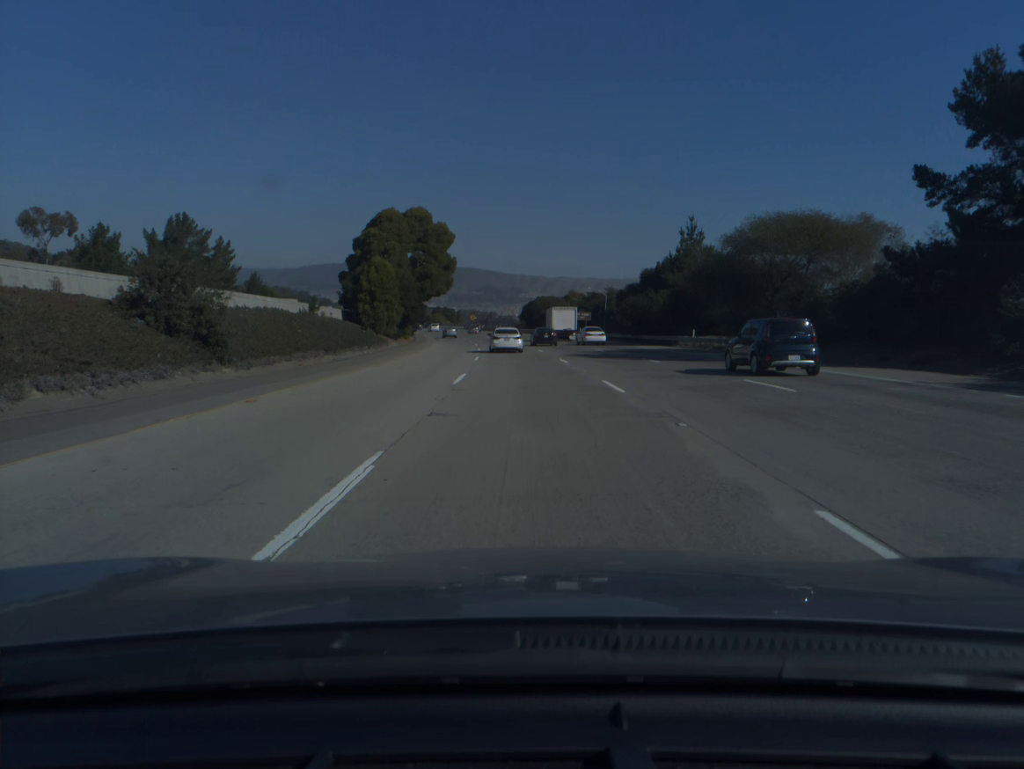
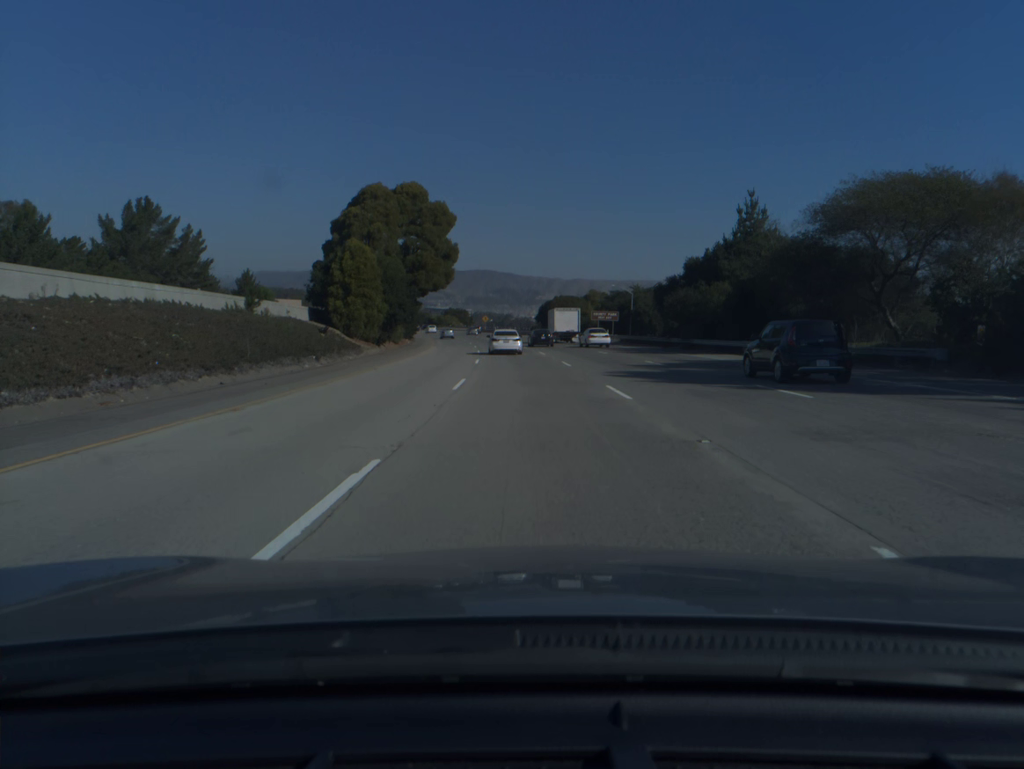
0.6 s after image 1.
(-0.1, +15.5) m; -1°
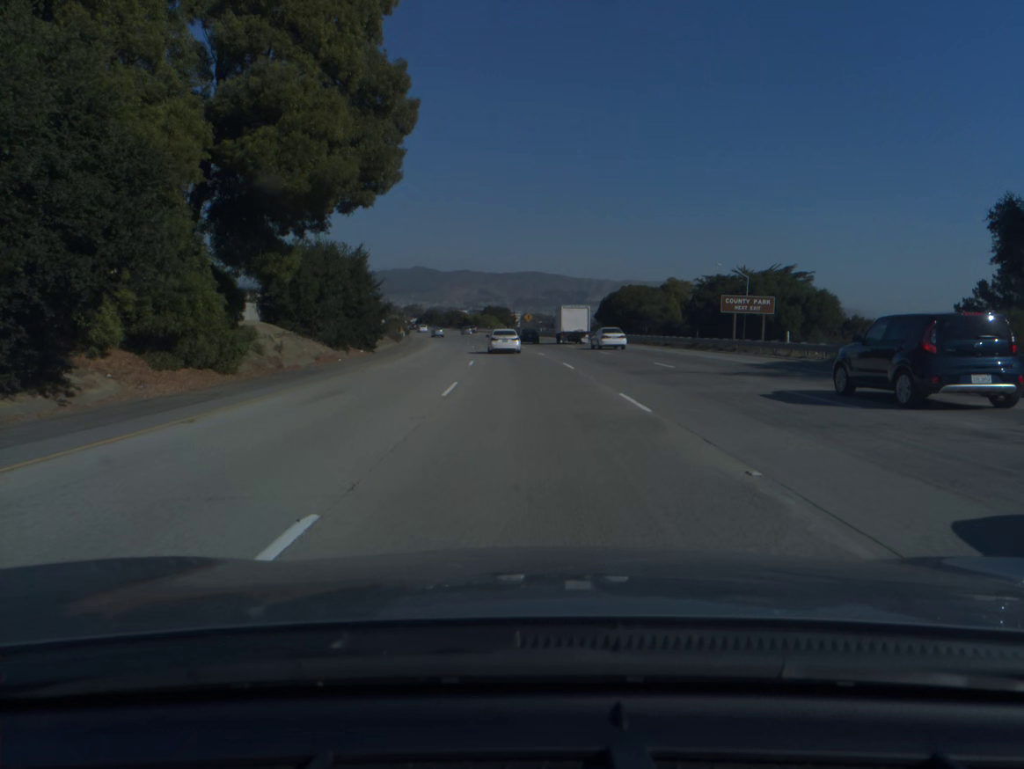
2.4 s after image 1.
(-1.3, +46.1) m; -3°
